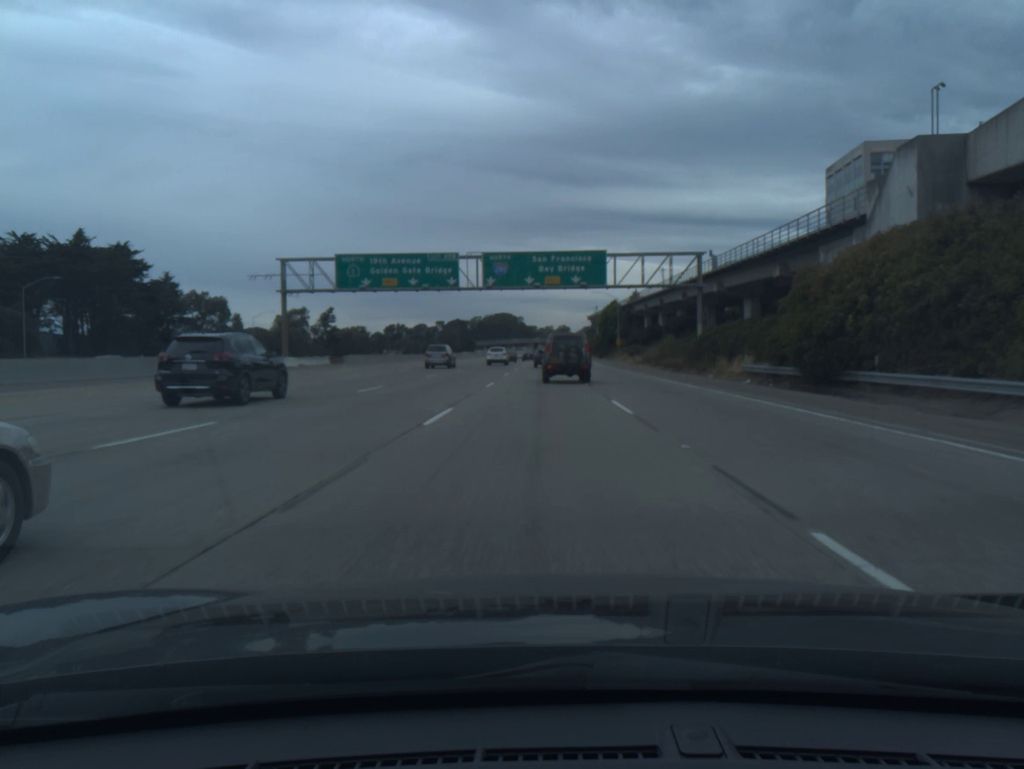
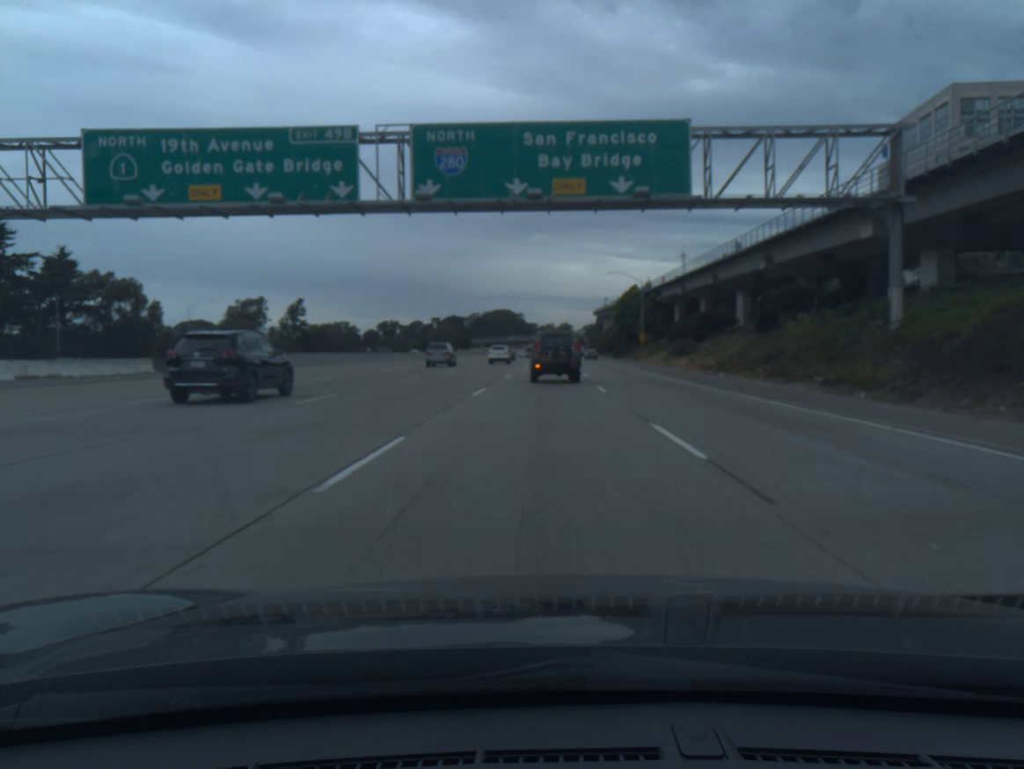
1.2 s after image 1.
(-0.1, +35.0) m; 0°
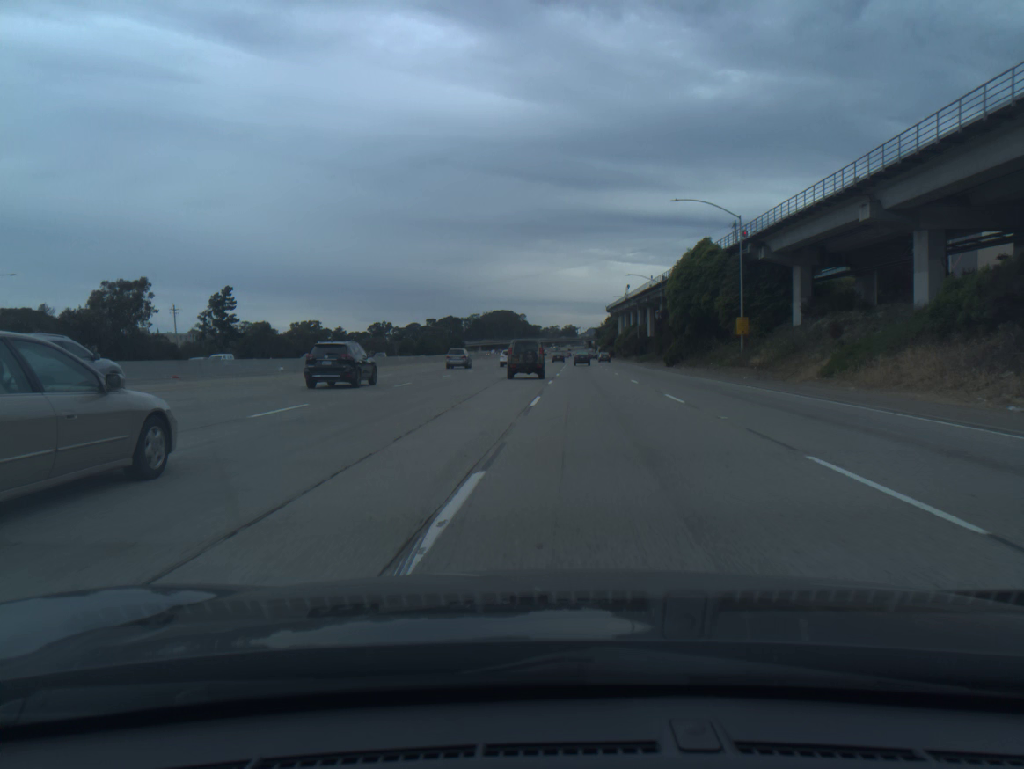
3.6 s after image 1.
(+0.1, +60.4) m; 0°
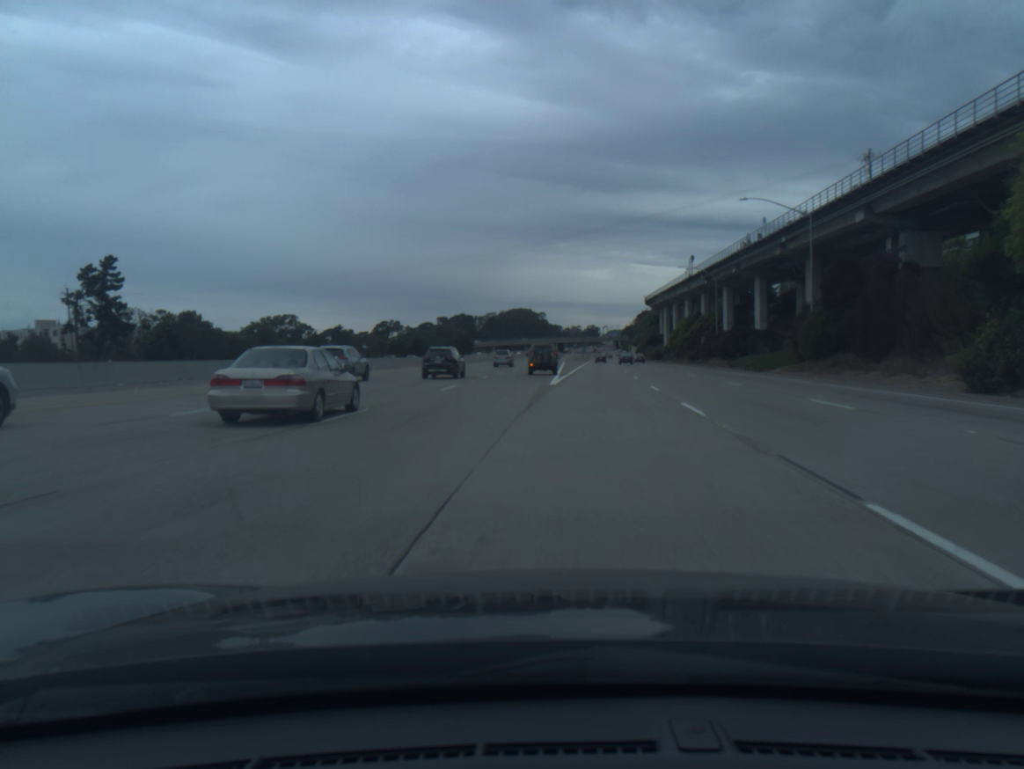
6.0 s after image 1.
(-0.8, +58.1) m; -2°
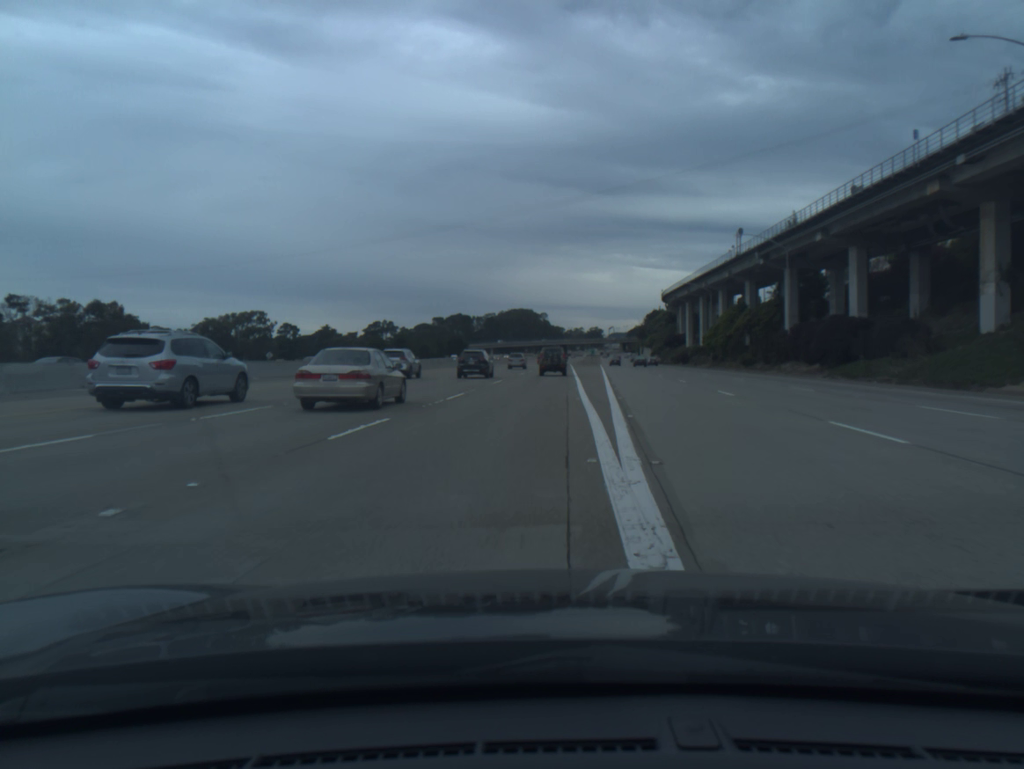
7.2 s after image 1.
(0.0, +30.5) m; 0°
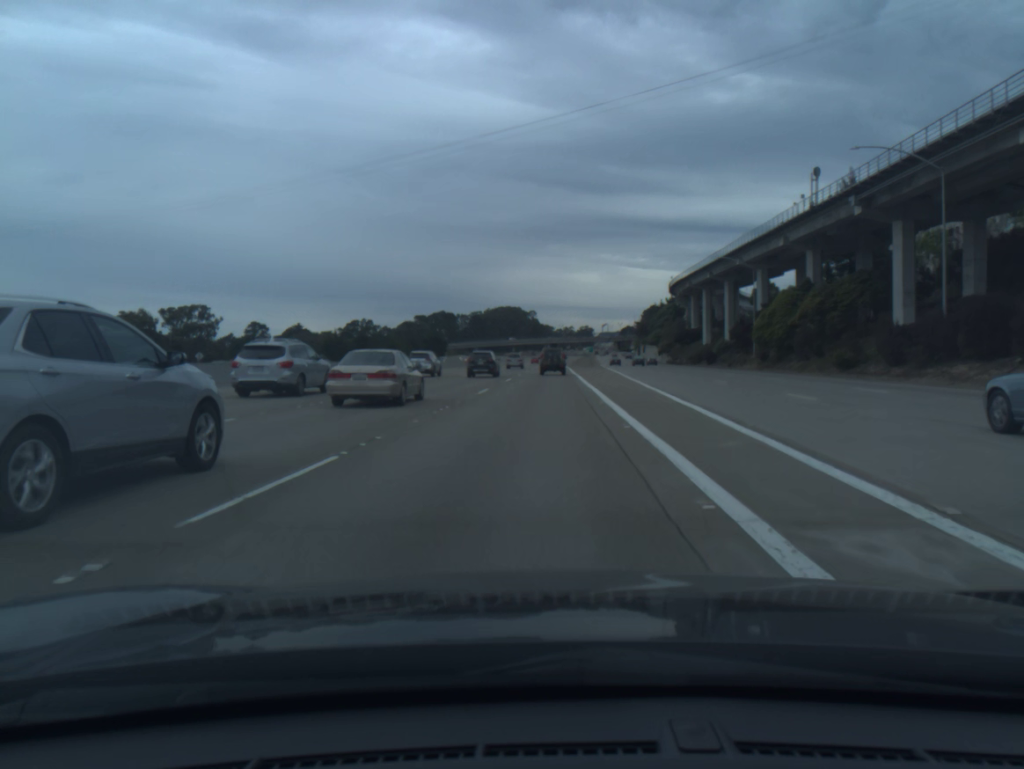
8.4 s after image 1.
(+0.2, +31.9) m; +1°
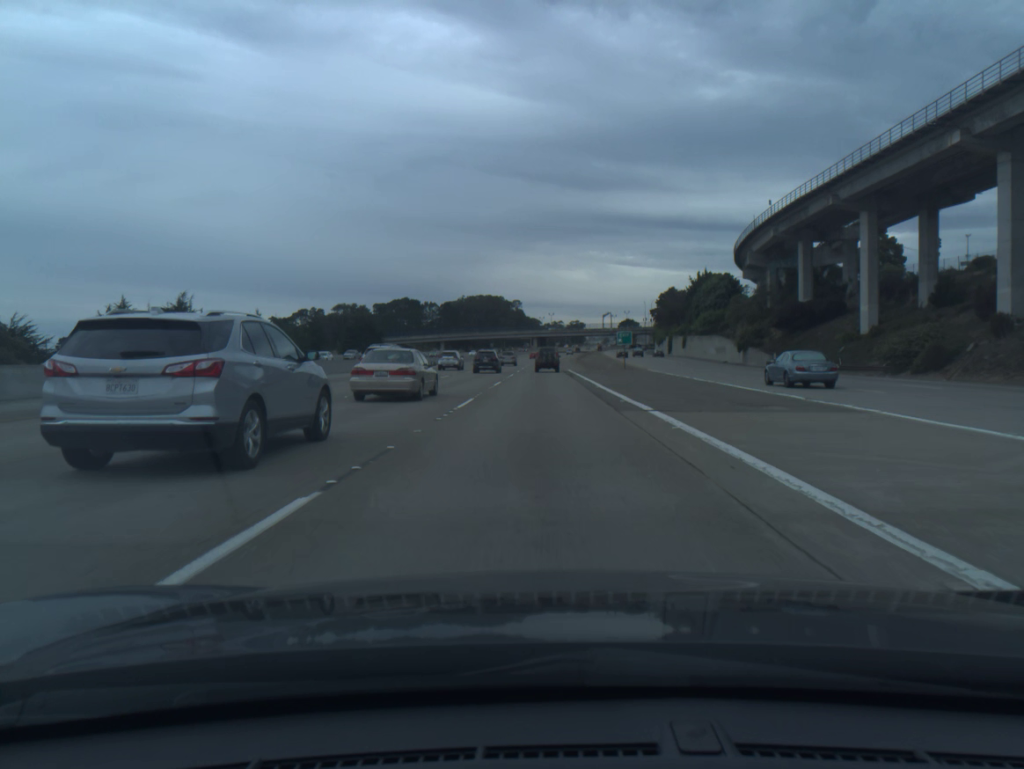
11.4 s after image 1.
(+0.8, +81.3) m; +1°
